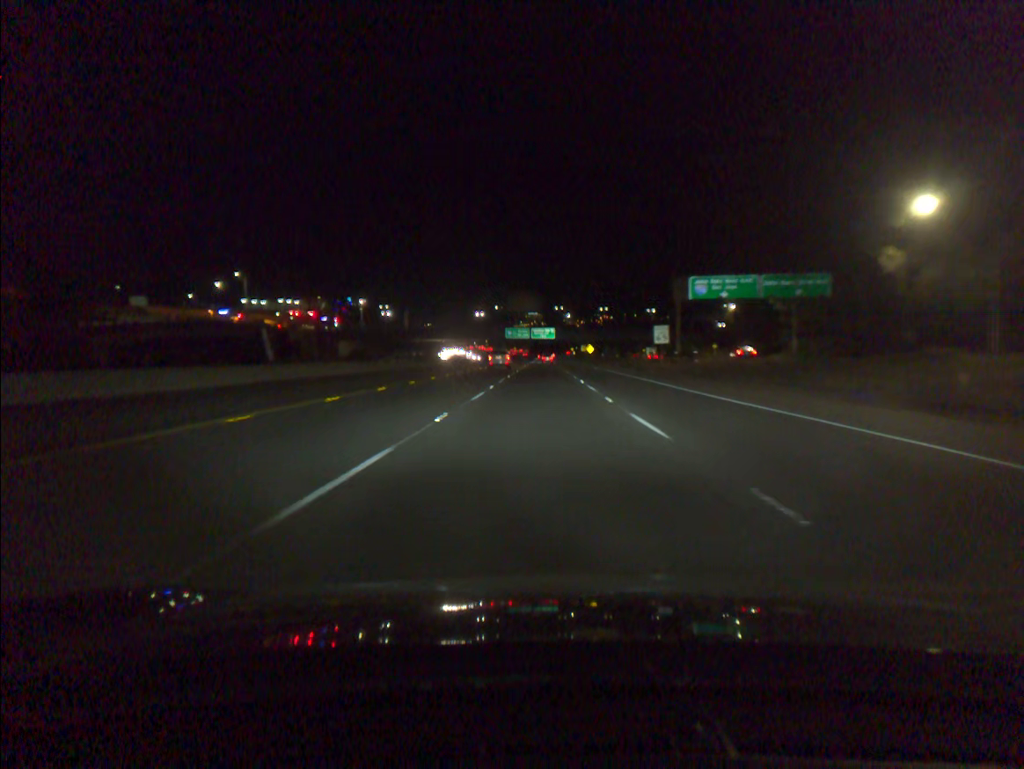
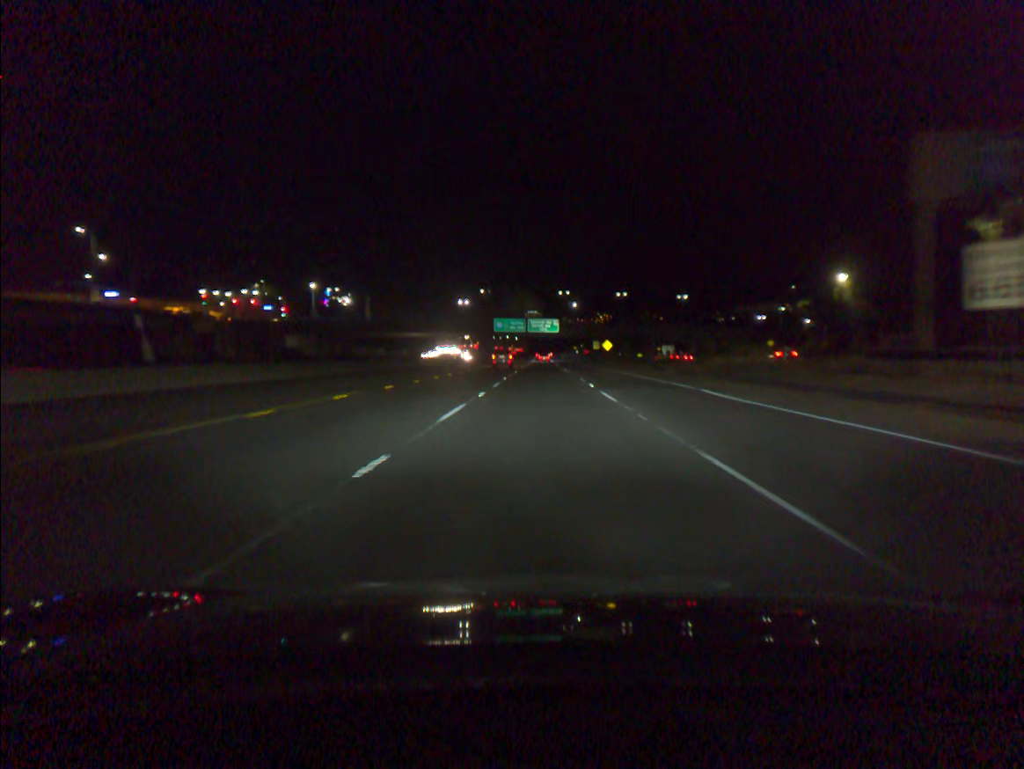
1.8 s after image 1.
(-0.1, +51.0) m; 0°
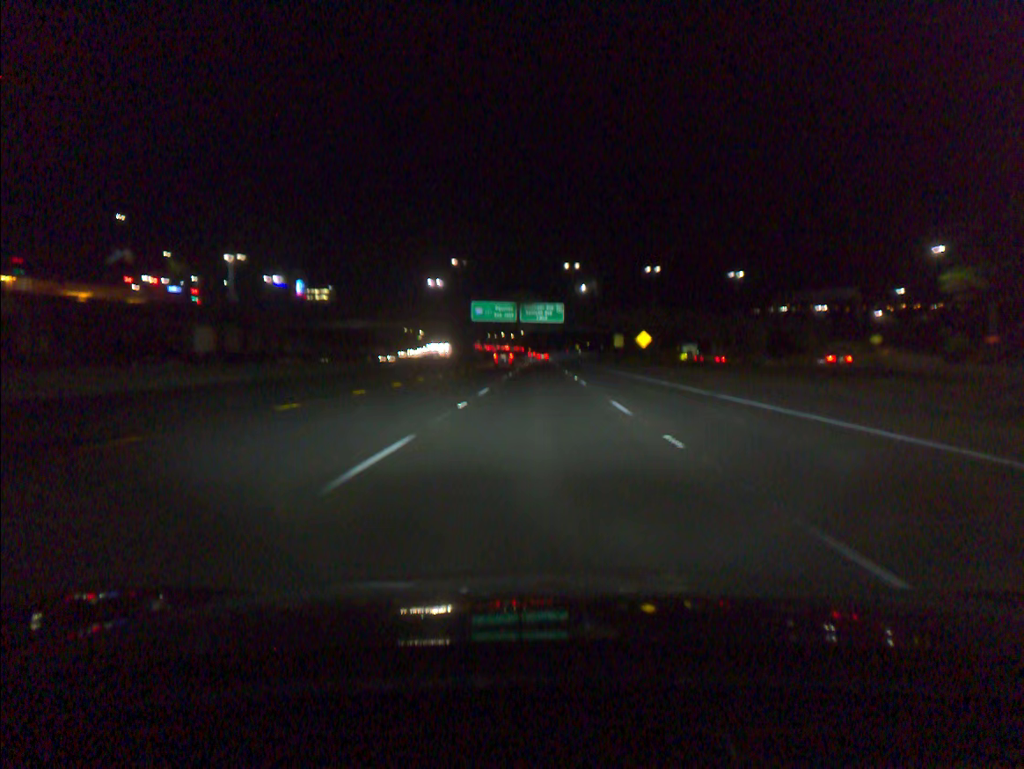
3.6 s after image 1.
(+0.1, +50.7) m; 0°
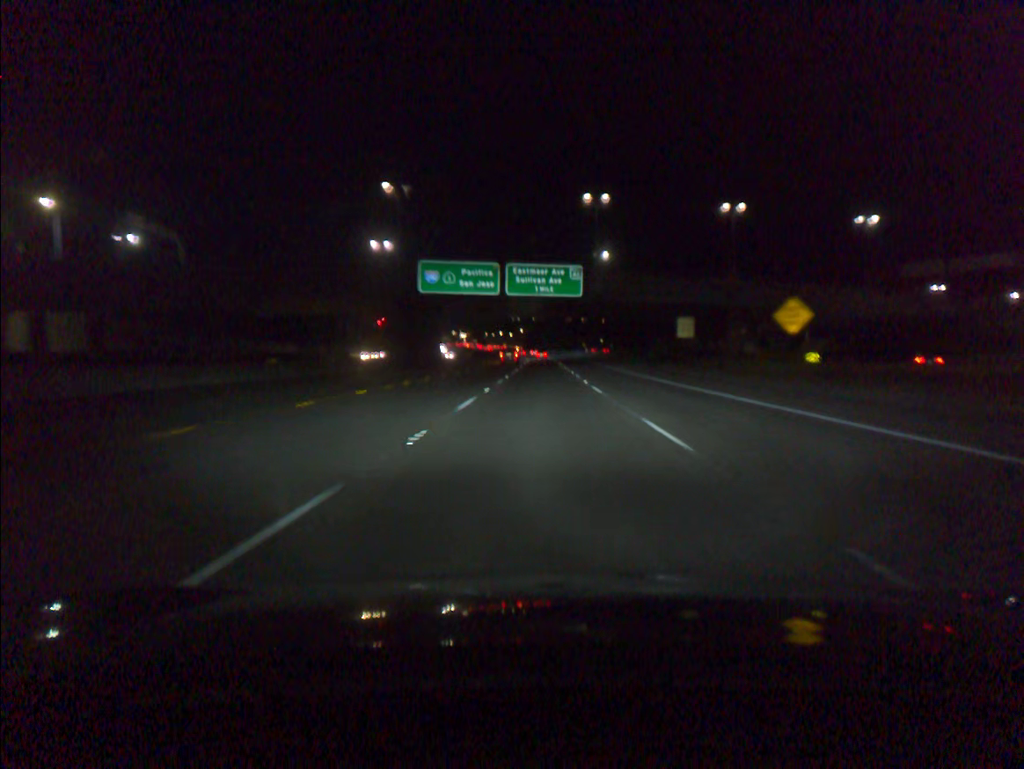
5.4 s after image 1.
(0.0, +50.7) m; 0°
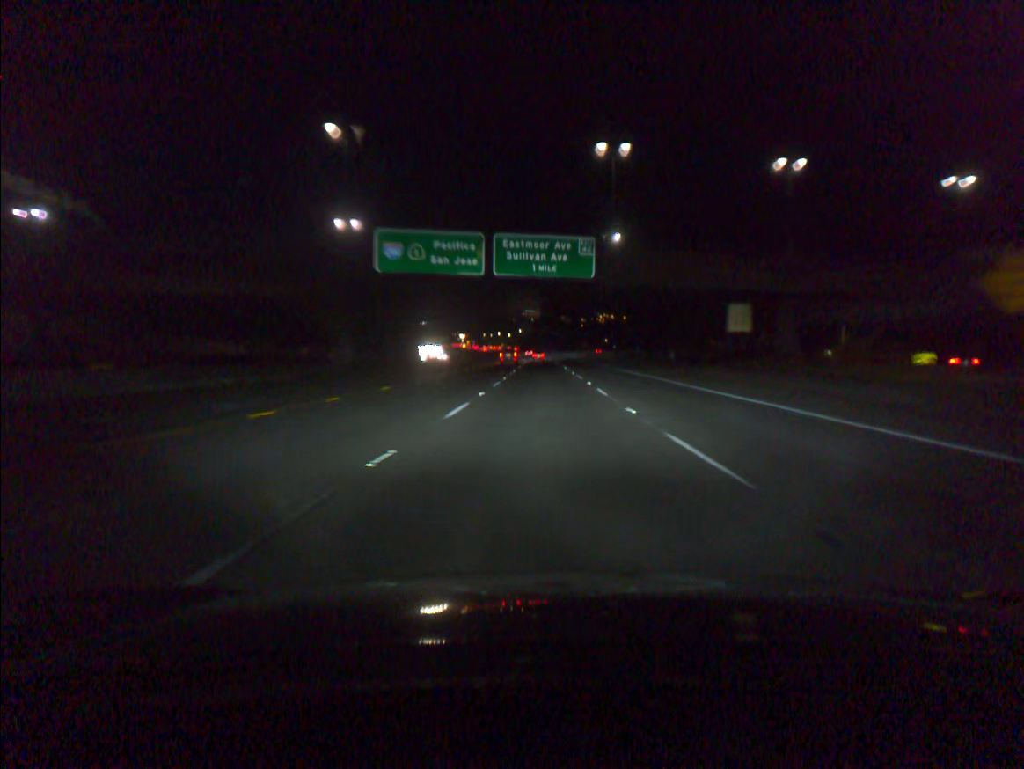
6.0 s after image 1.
(0.0, +16.9) m; 0°
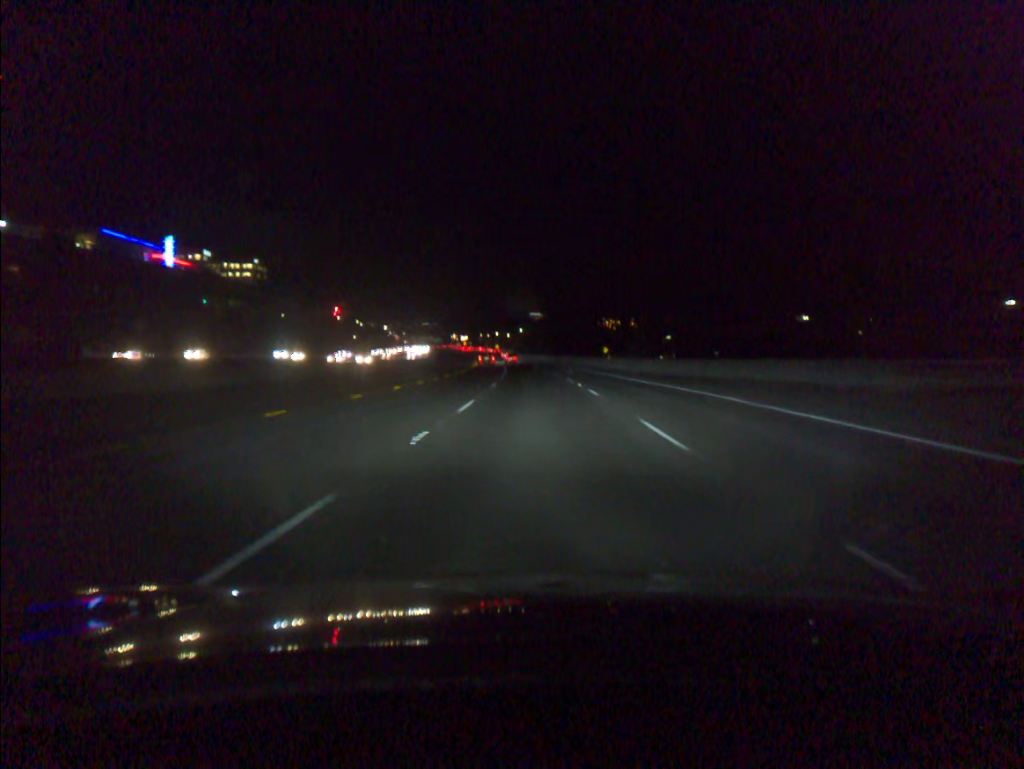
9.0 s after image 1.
(0.0, +84.6) m; 0°
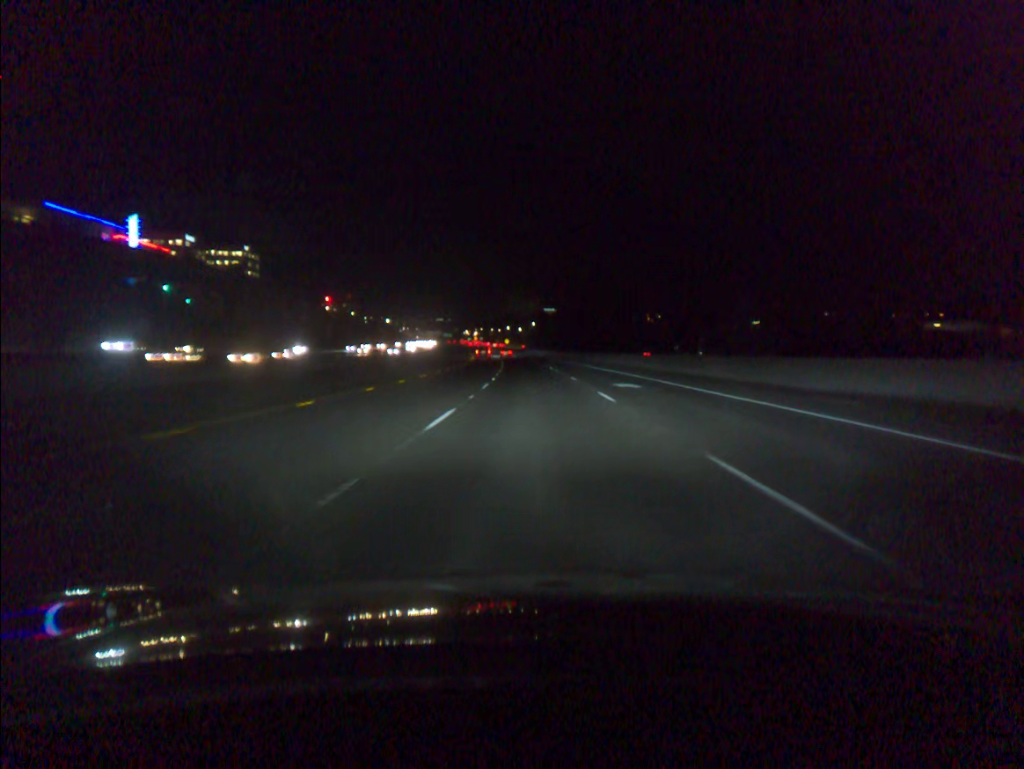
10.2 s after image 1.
(-0.3, +33.8) m; -1°
